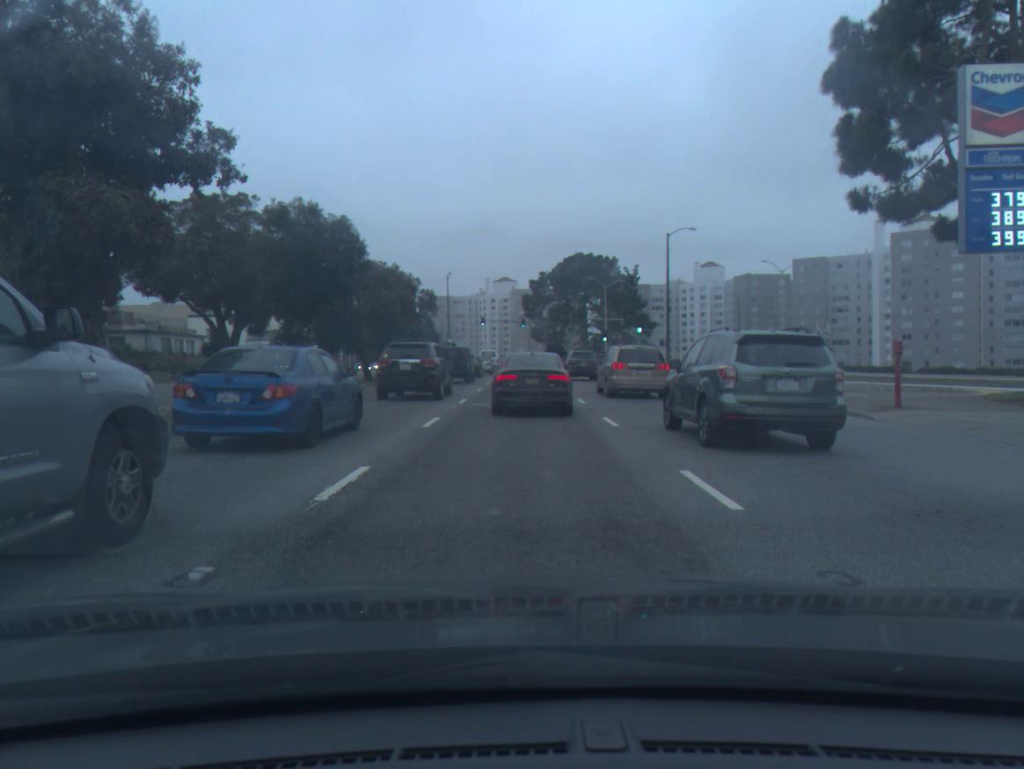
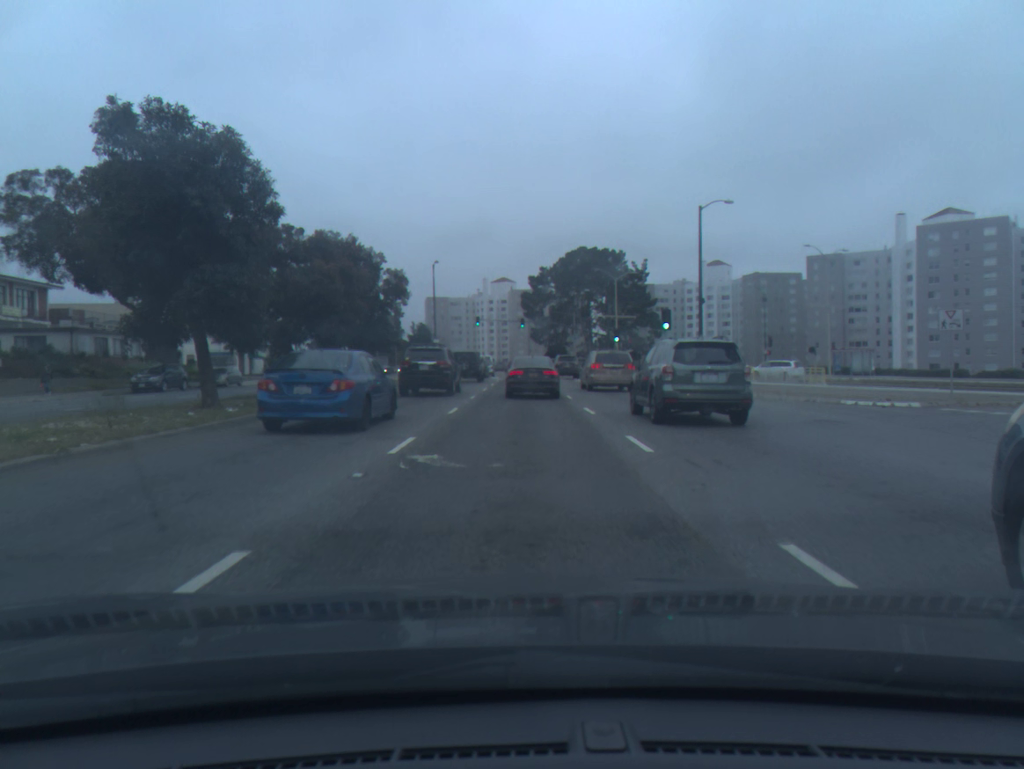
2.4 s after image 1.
(-0.1, +11.3) m; -1°
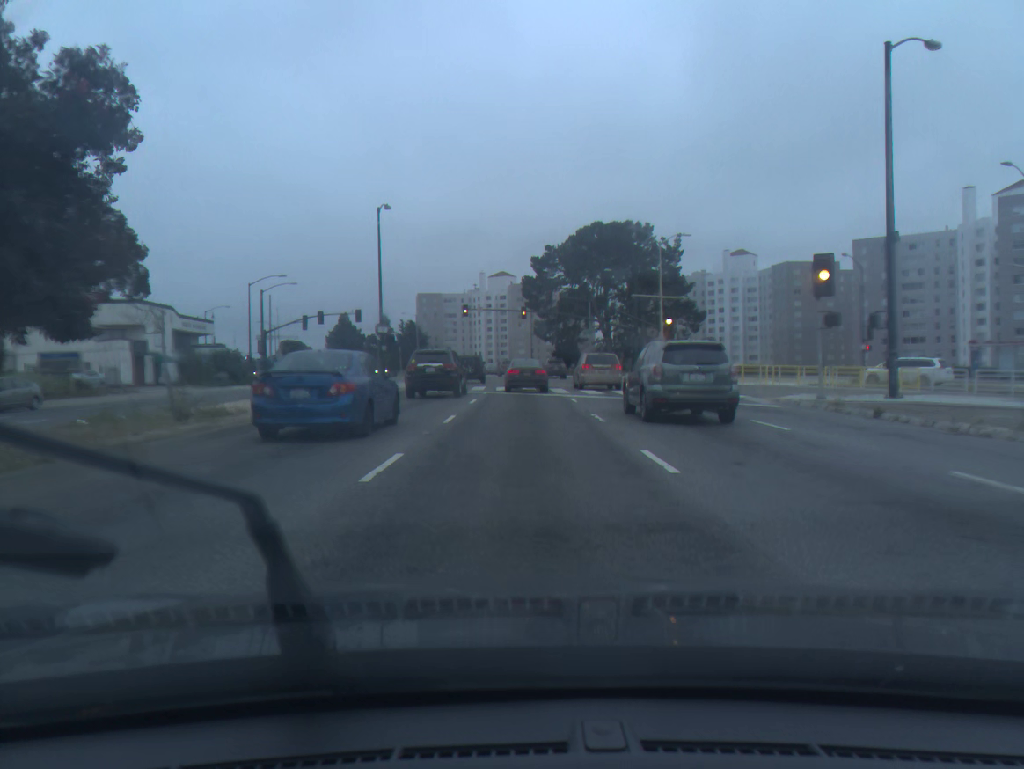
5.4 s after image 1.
(0.0, +24.8) m; 0°
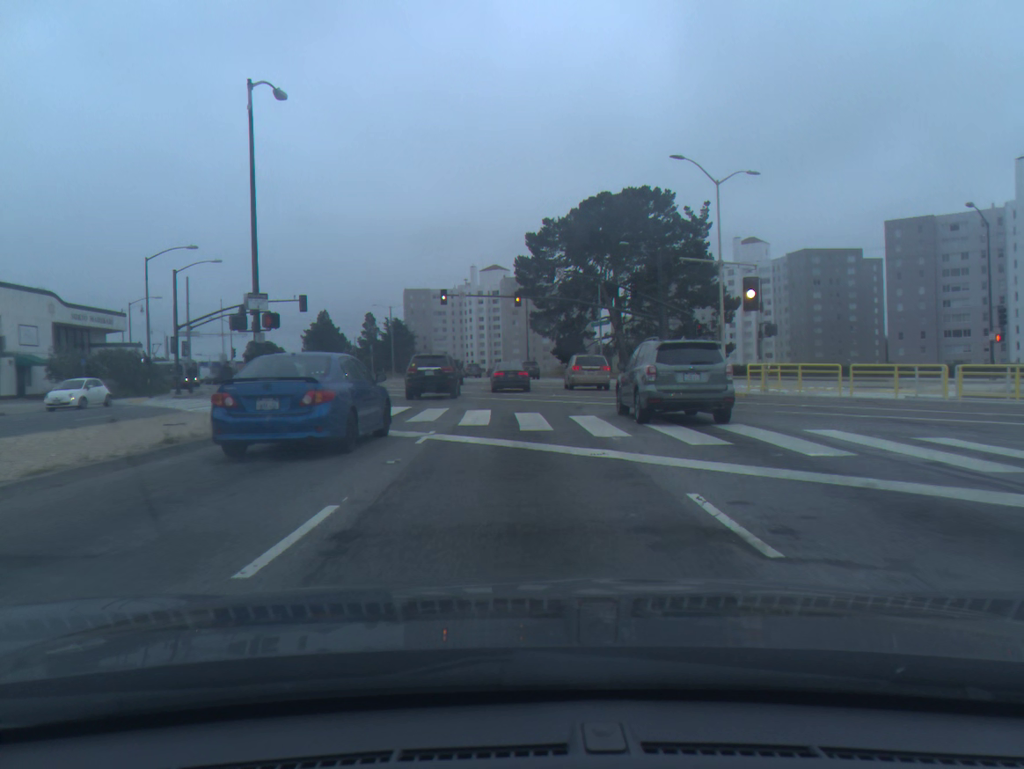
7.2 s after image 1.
(+0.1, +18.4) m; 0°
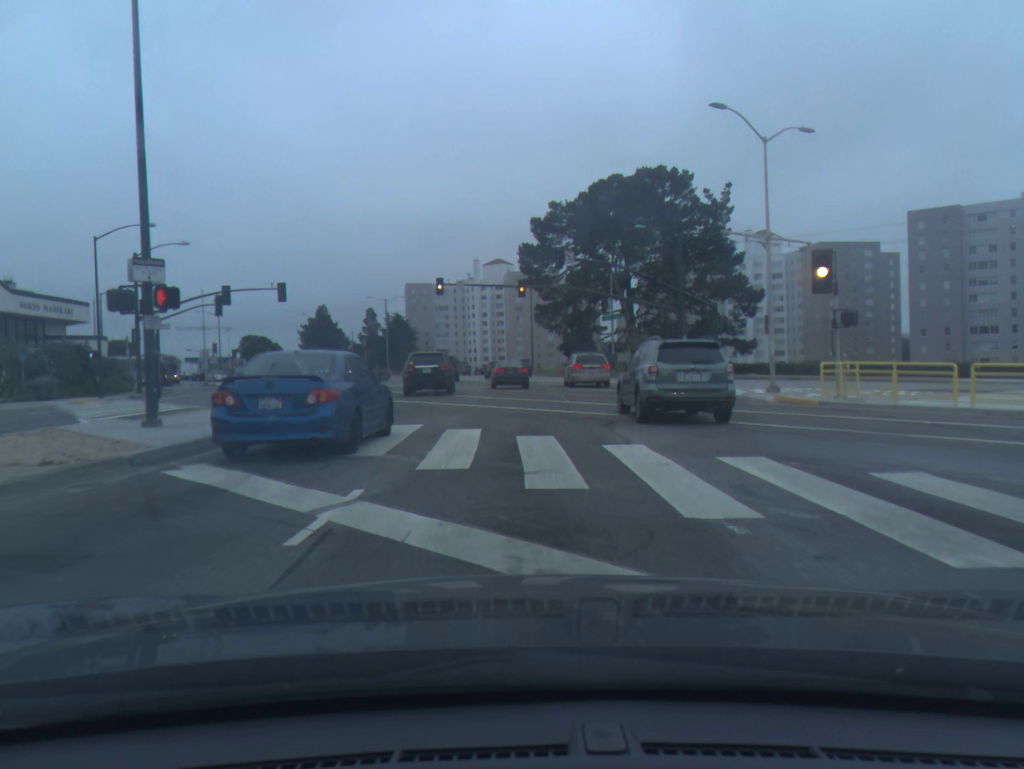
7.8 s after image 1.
(0.0, +6.8) m; 0°
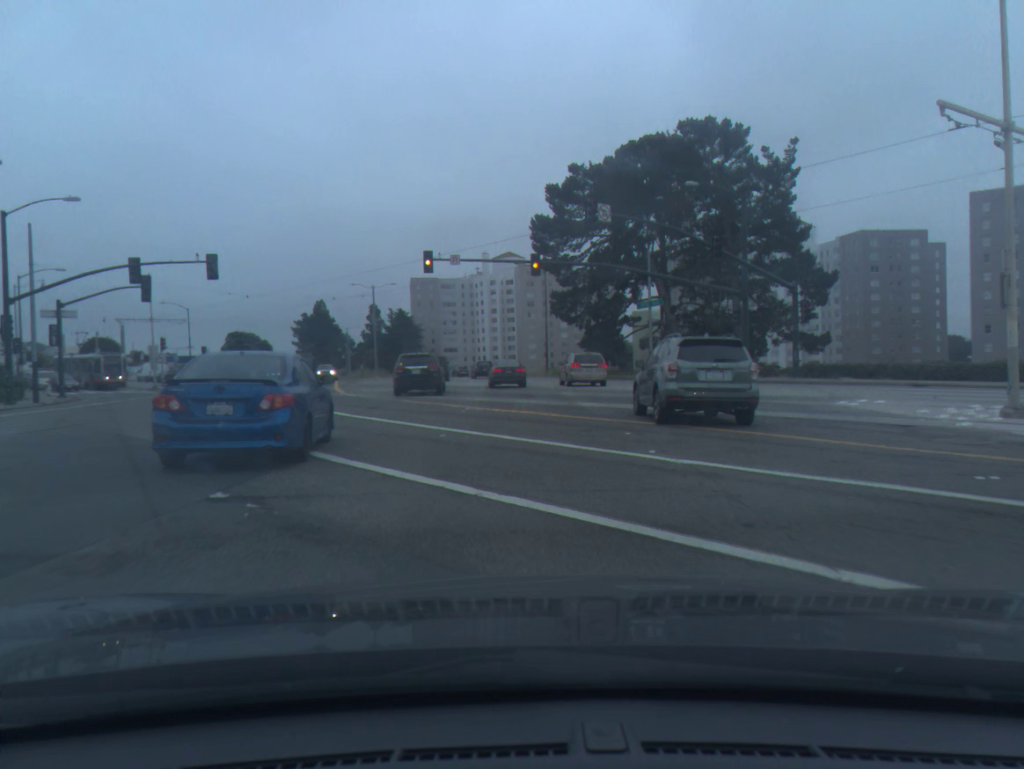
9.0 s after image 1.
(-0.1, +14.5) m; -1°
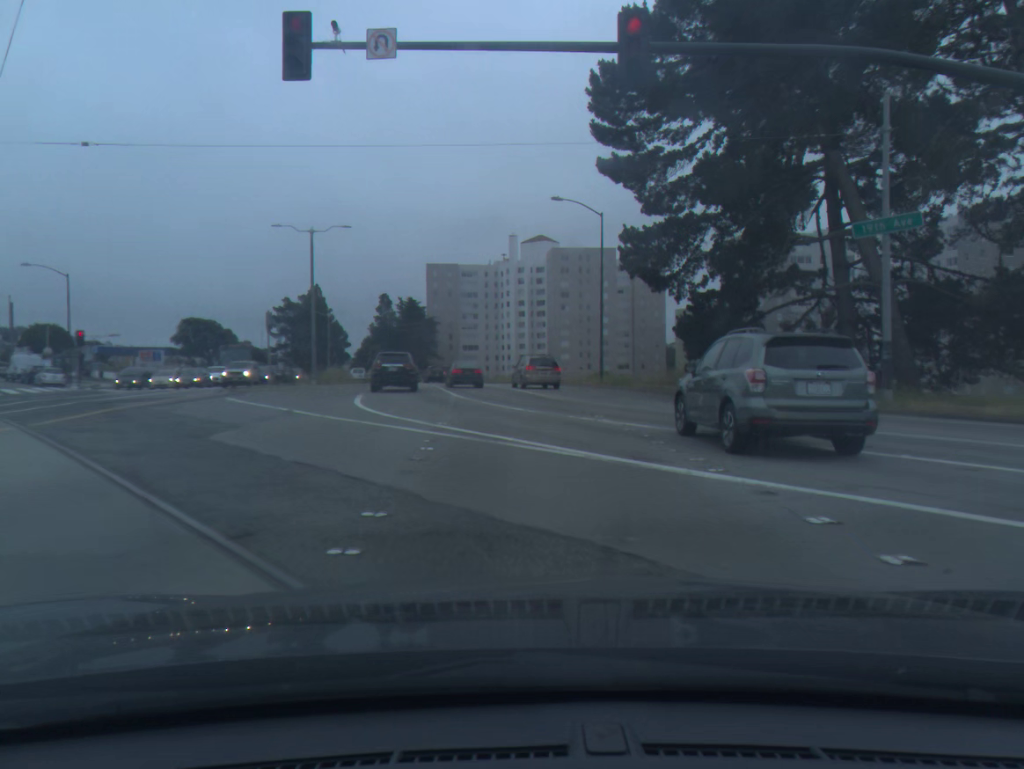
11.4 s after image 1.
(-0.4, +32.2) m; -2°
